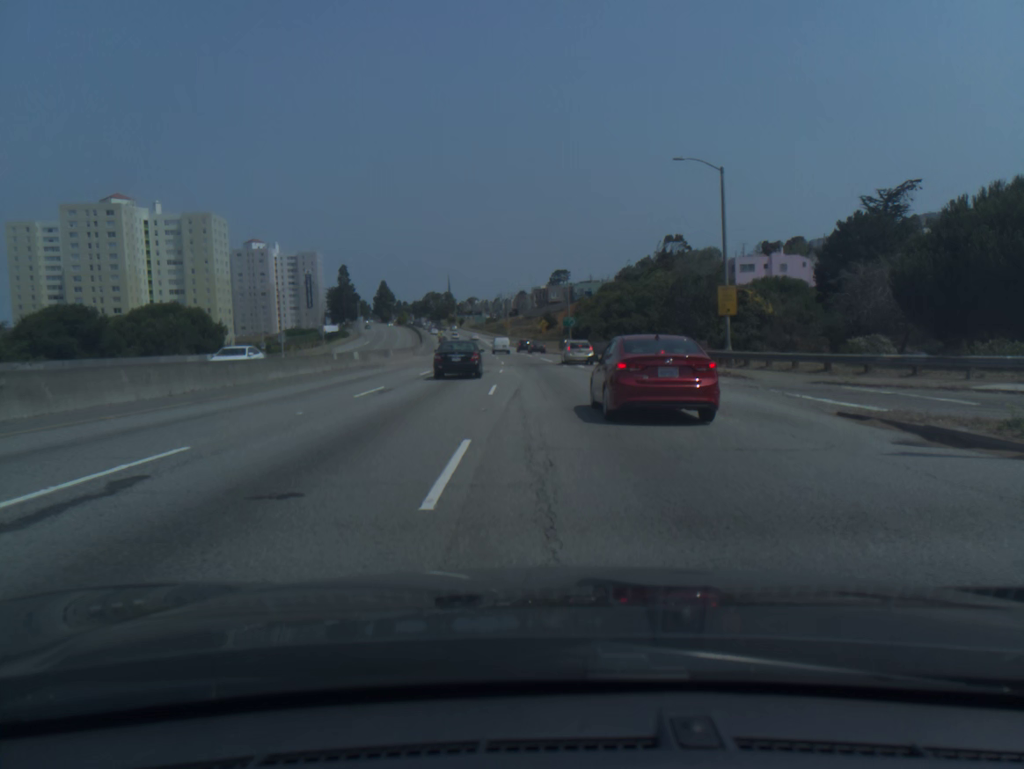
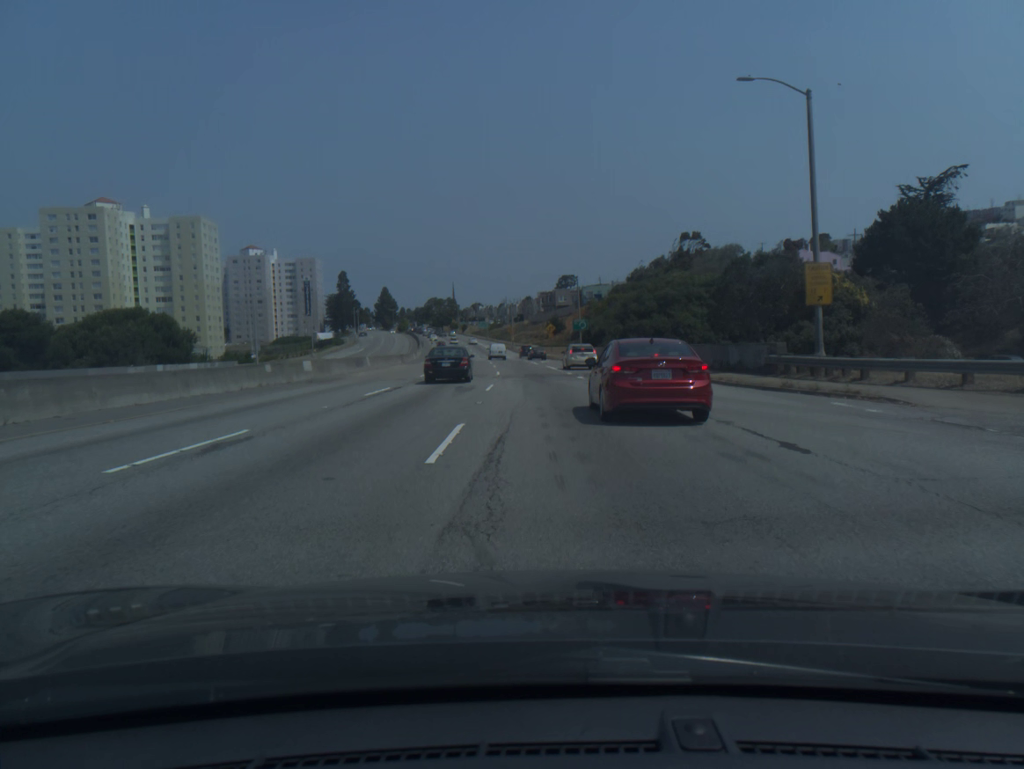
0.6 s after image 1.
(0.0, +11.5) m; 0°
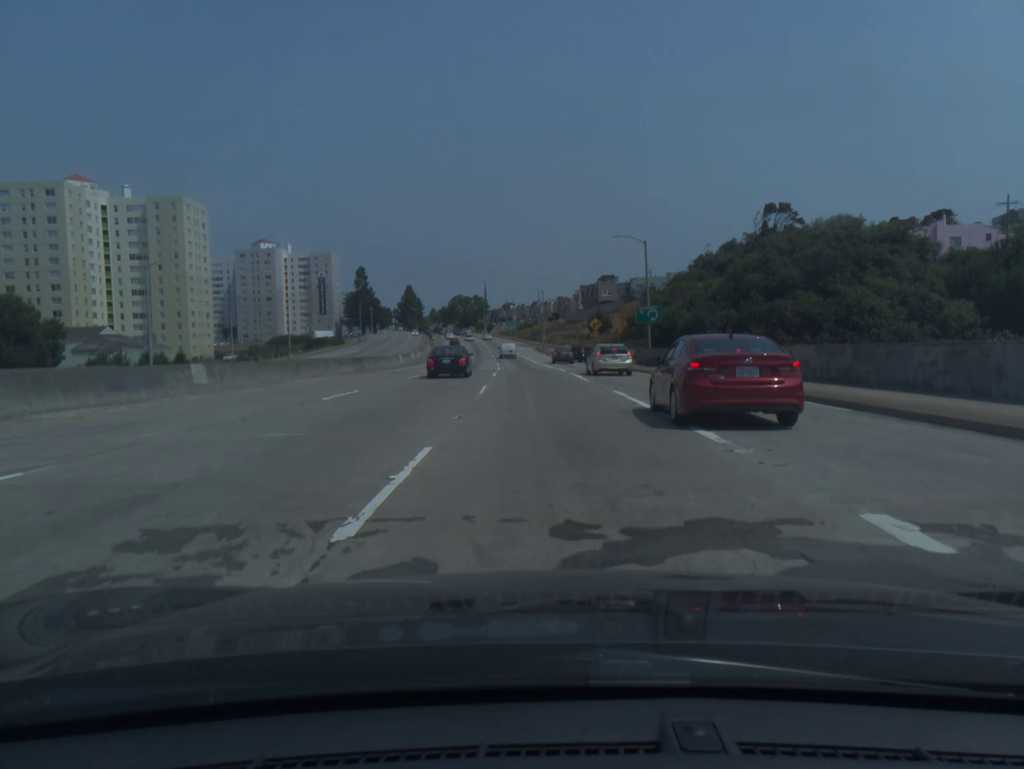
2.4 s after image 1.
(-0.8, +33.9) m; -3°
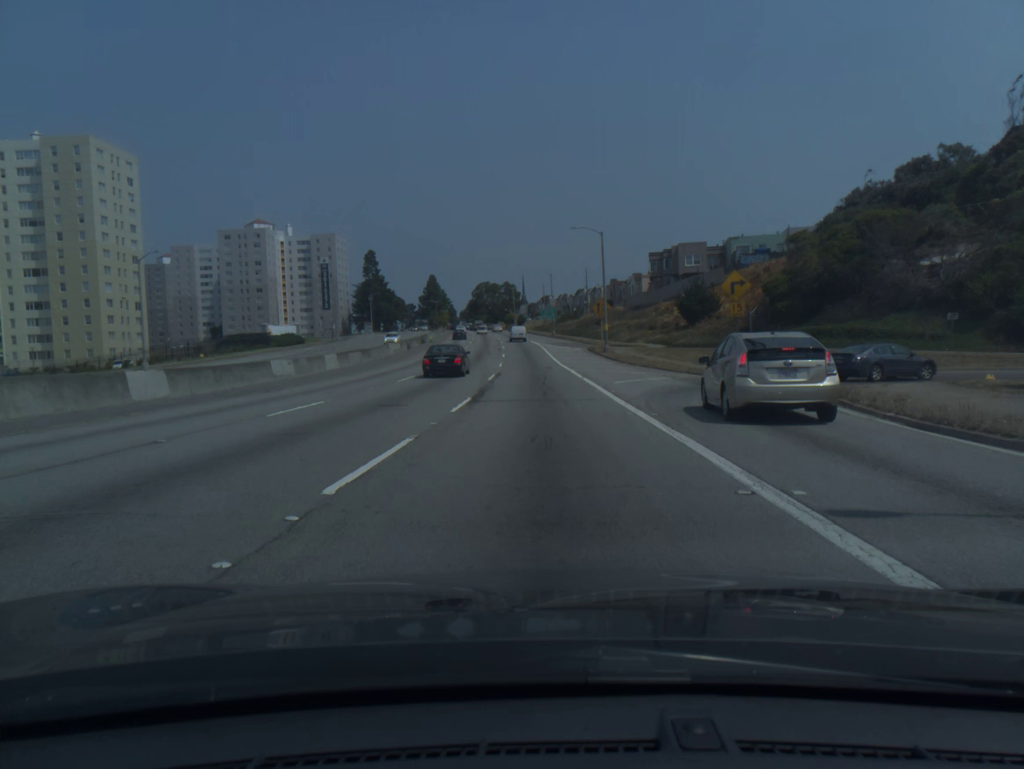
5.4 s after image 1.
(-1.4, +54.9) m; -3°
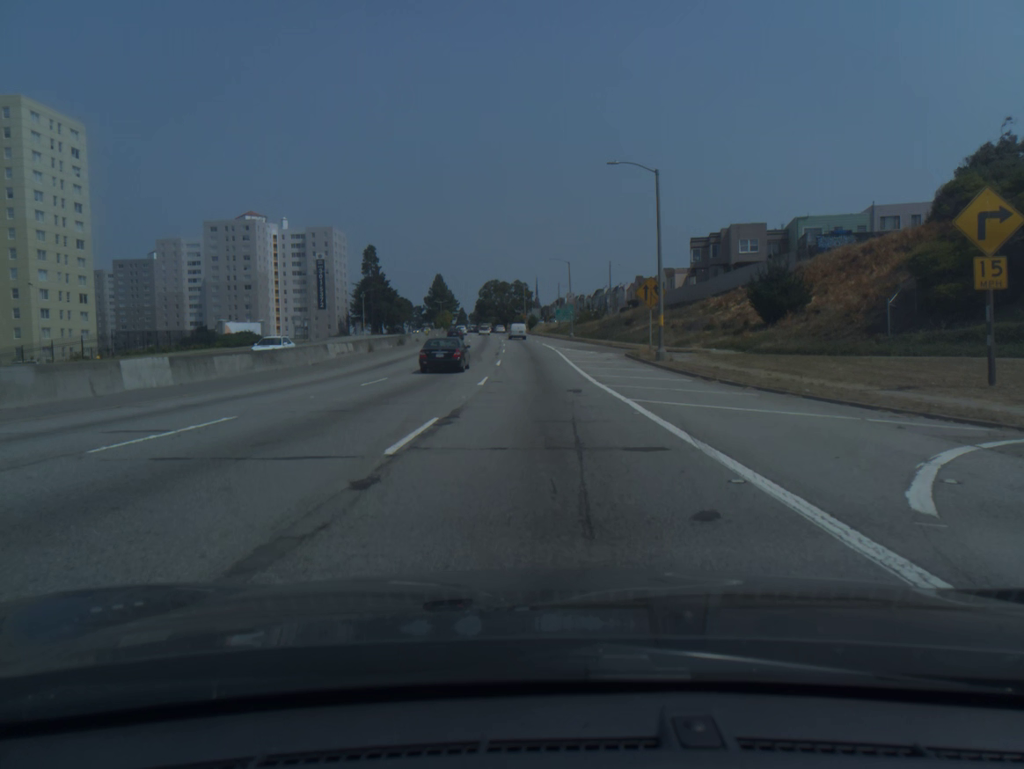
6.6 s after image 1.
(-0.2, +21.8) m; -1°
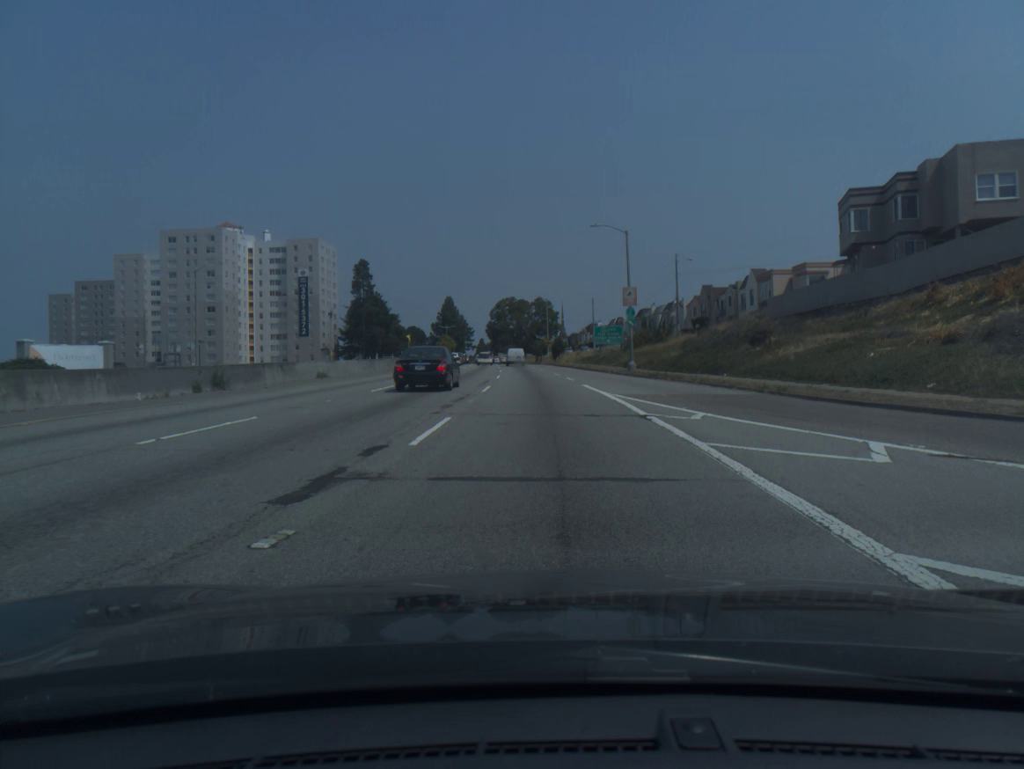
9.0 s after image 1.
(-0.6, +43.1) m; -2°
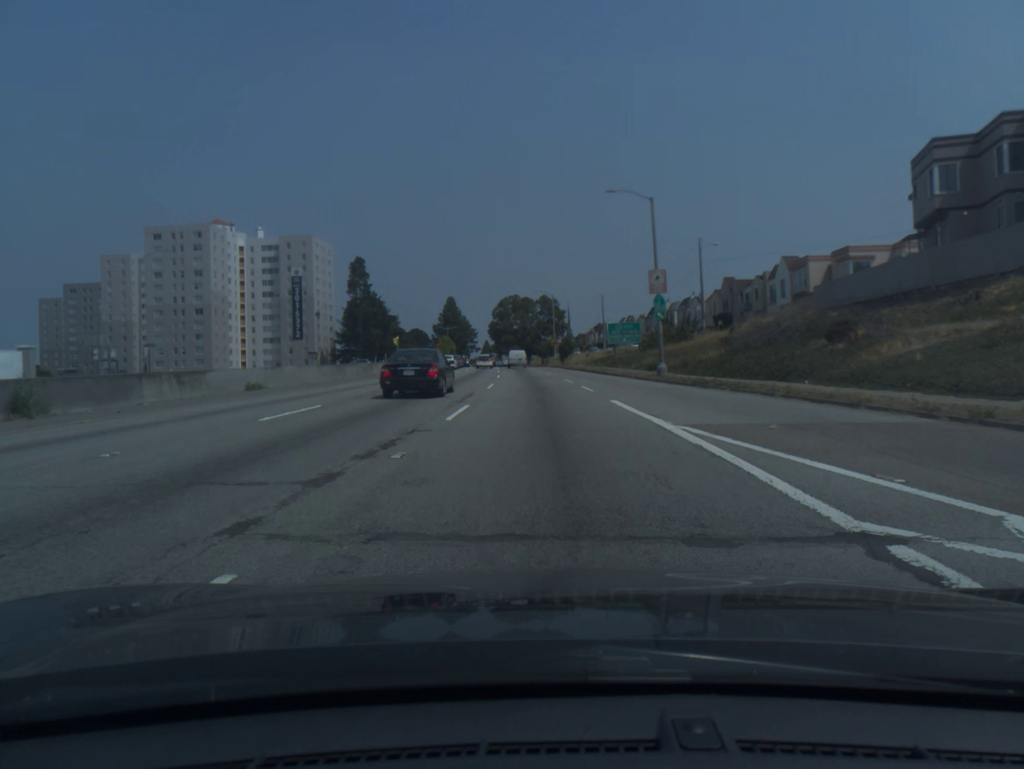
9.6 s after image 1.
(0.0, +10.5) m; 0°
